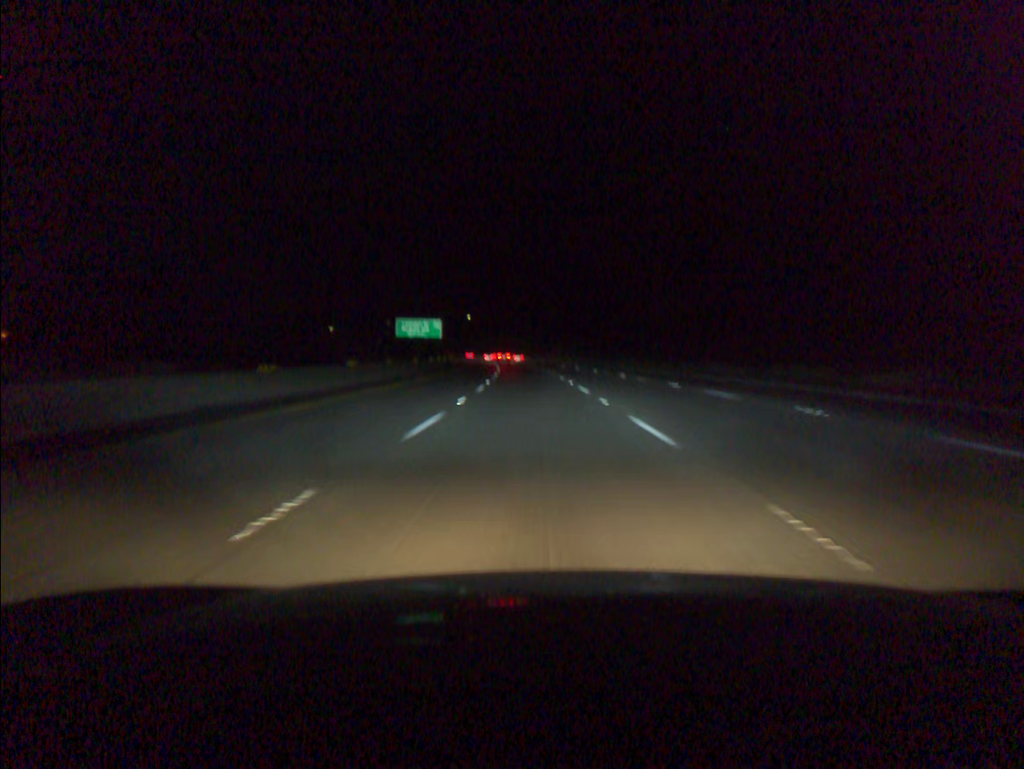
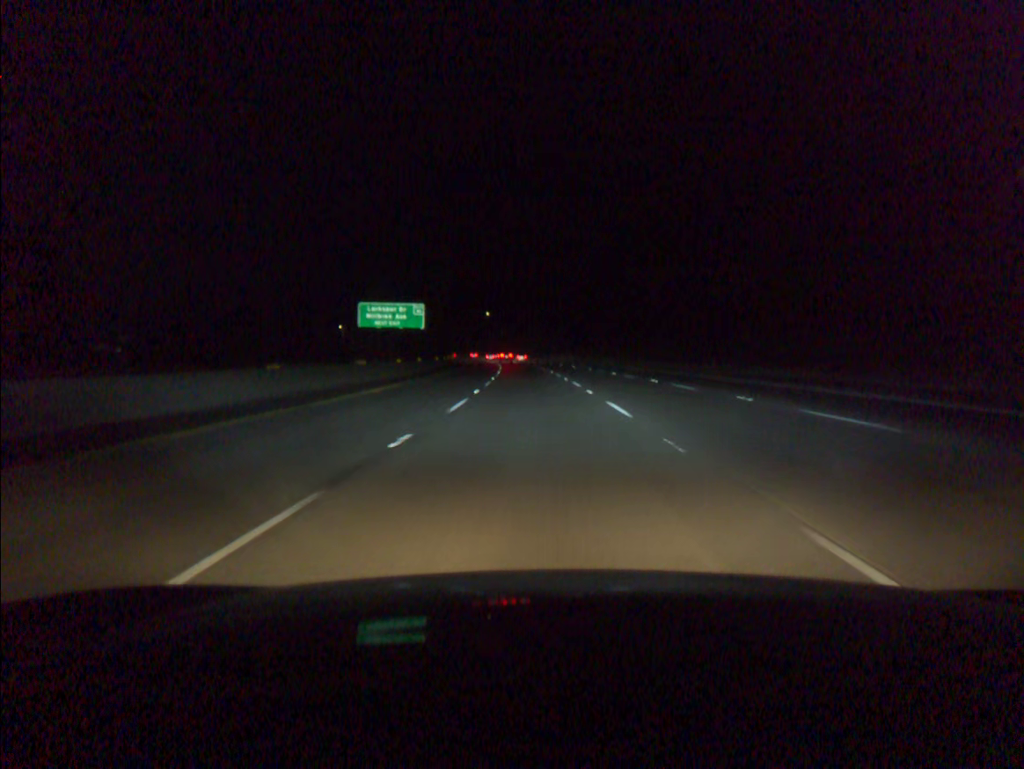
(-0.6, +38.8) m; -2°
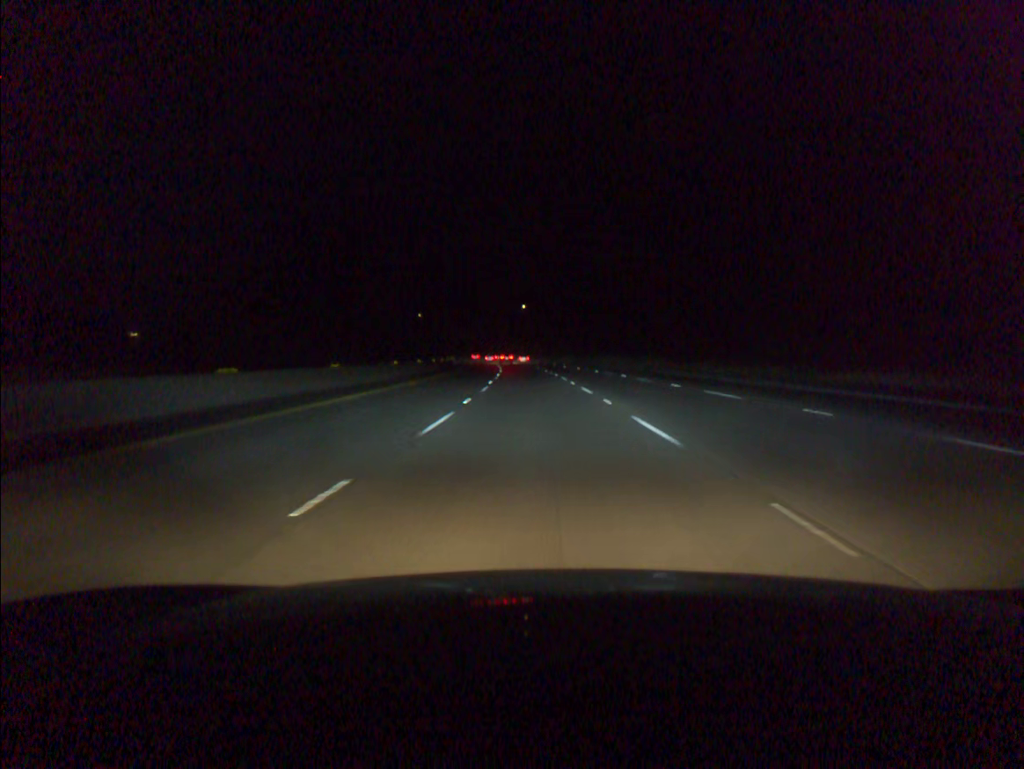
(-2.2, +77.7) m; -3°
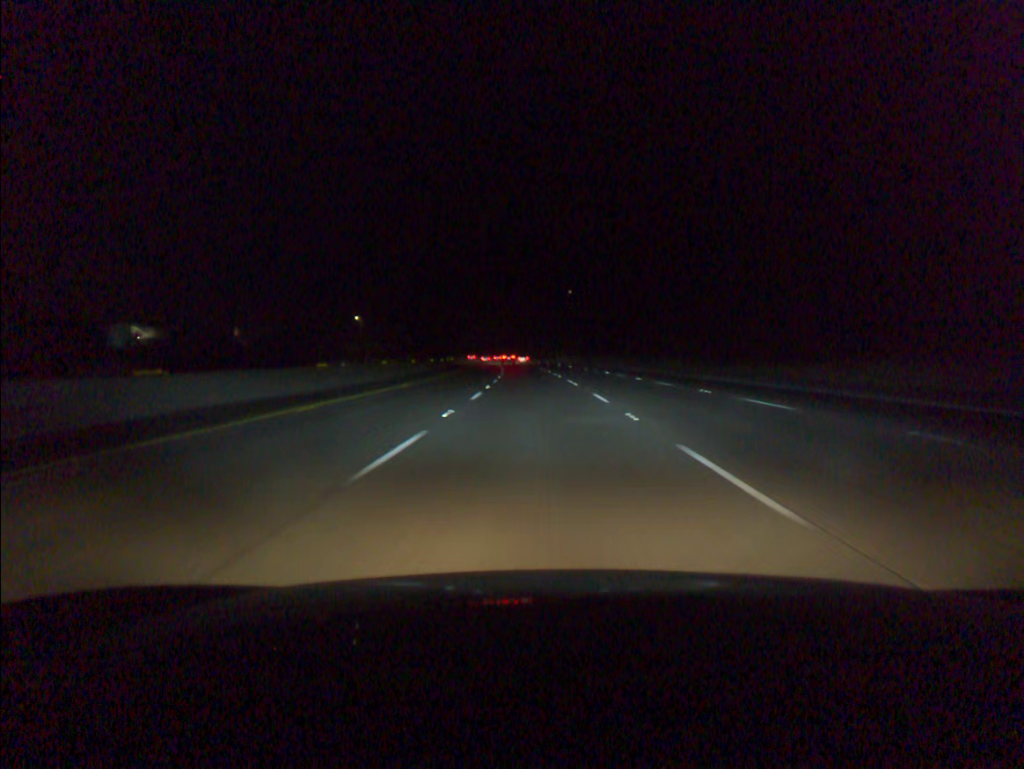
(-2.2, +77.6) m; -3°
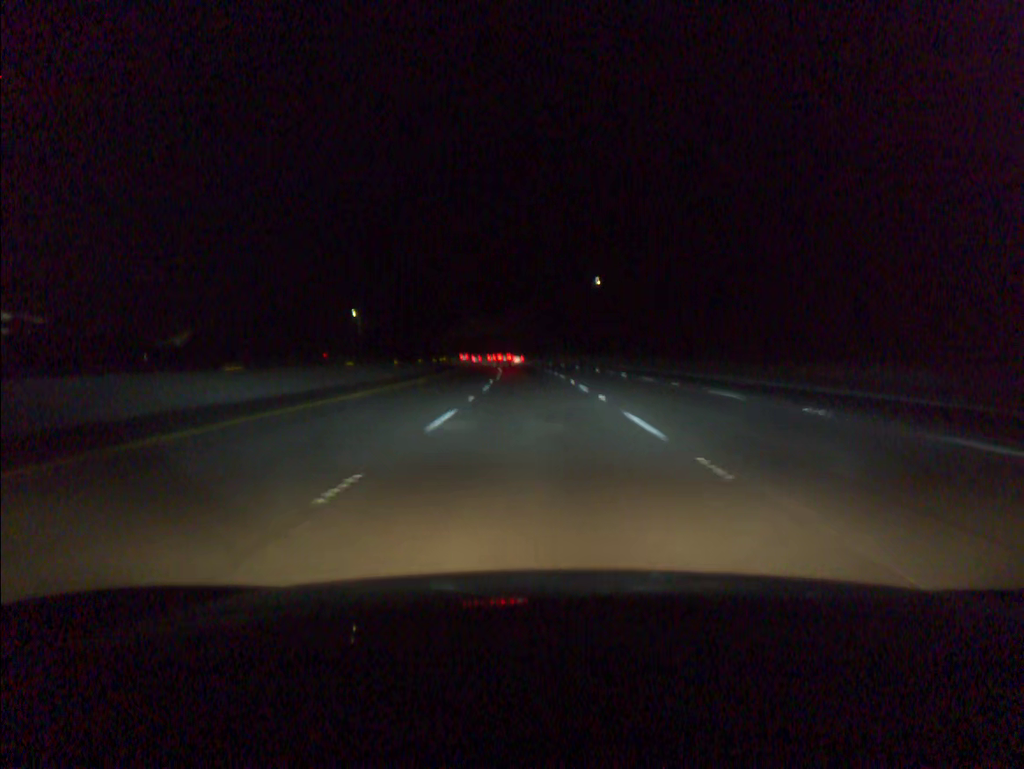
(-0.5, +38.8) m; -2°
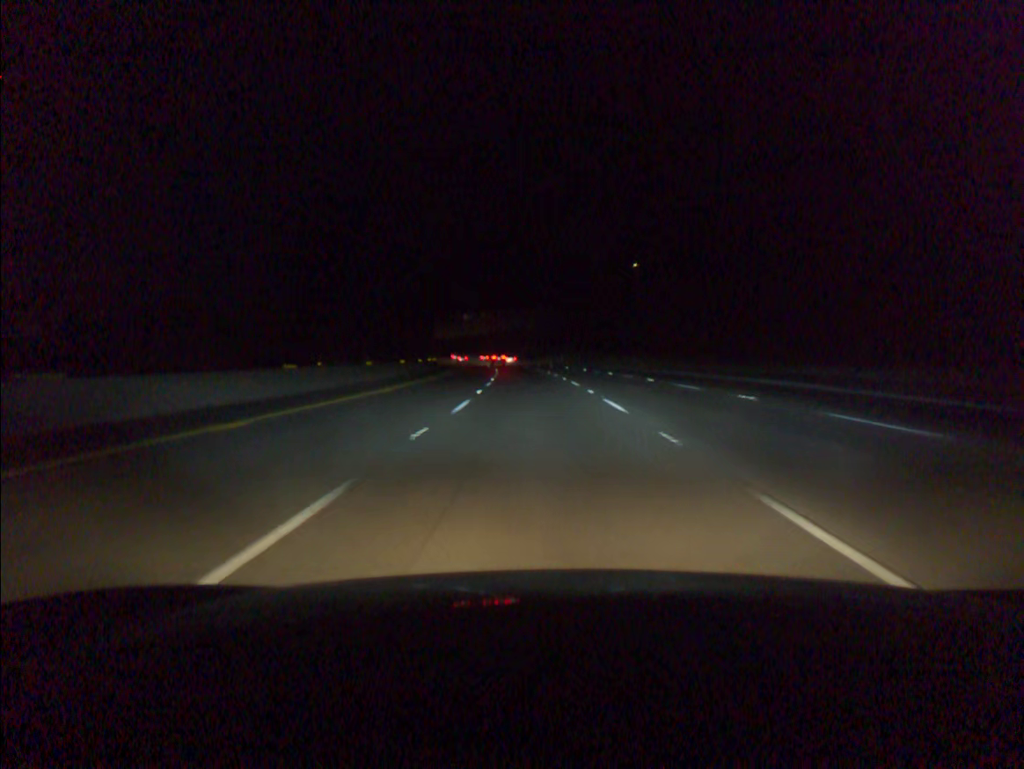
(-0.6, +38.8) m; -2°
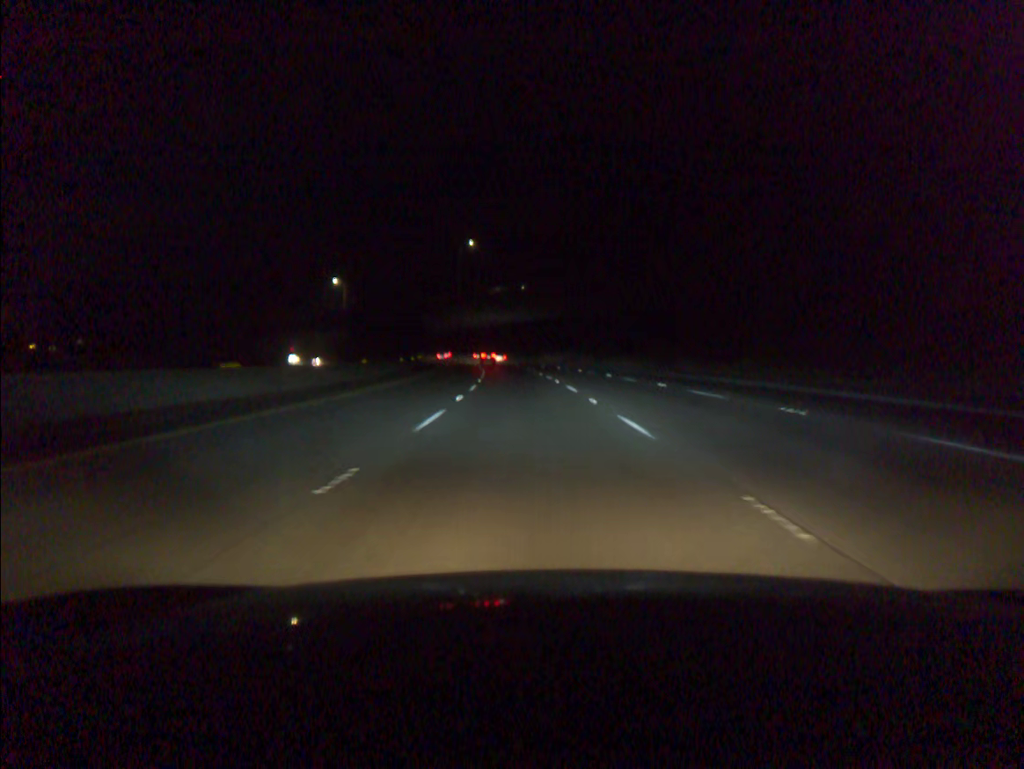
(-2.6, +77.6) m; -4°
